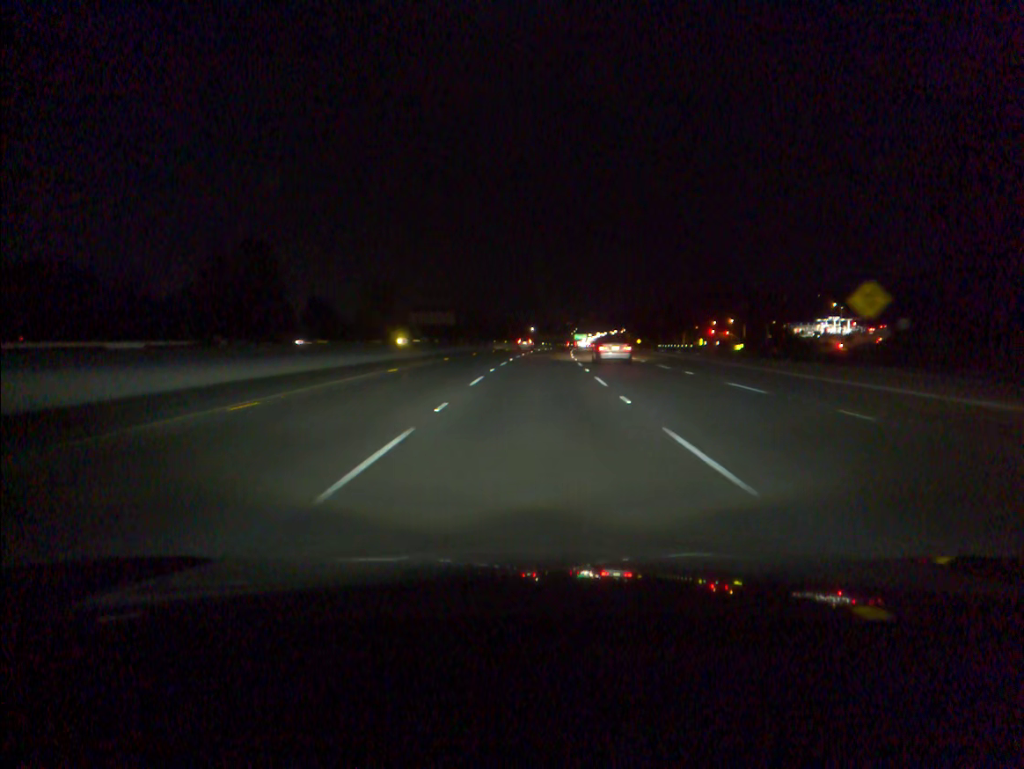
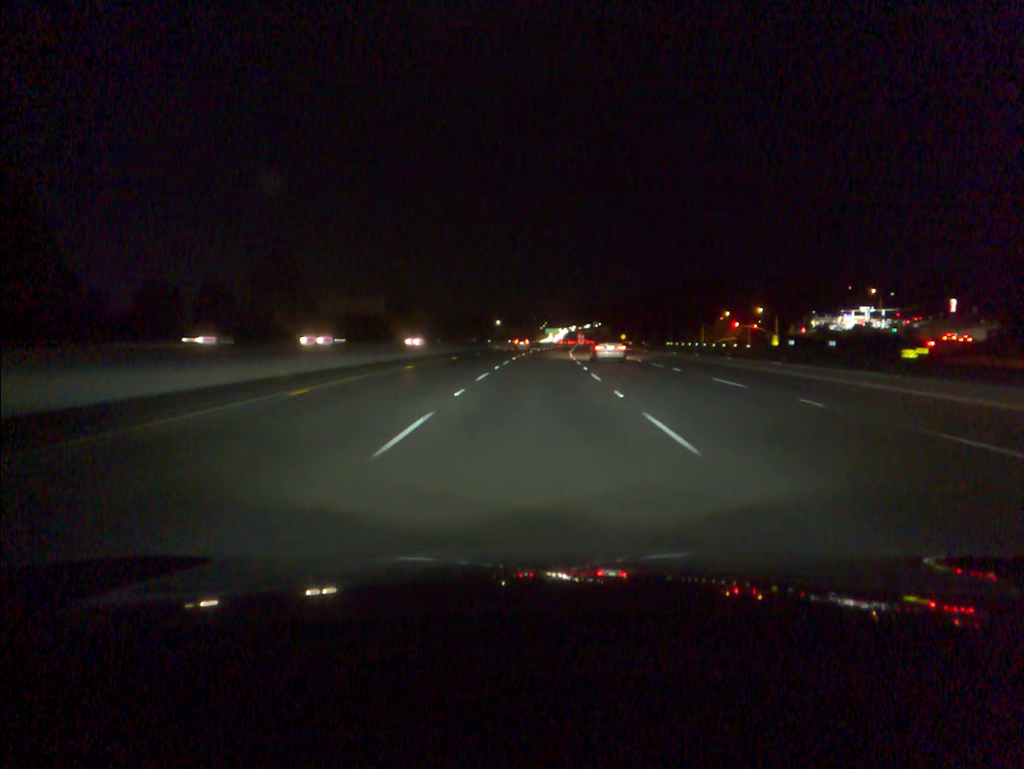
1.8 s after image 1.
(+1.1, +54.9) m; +2°
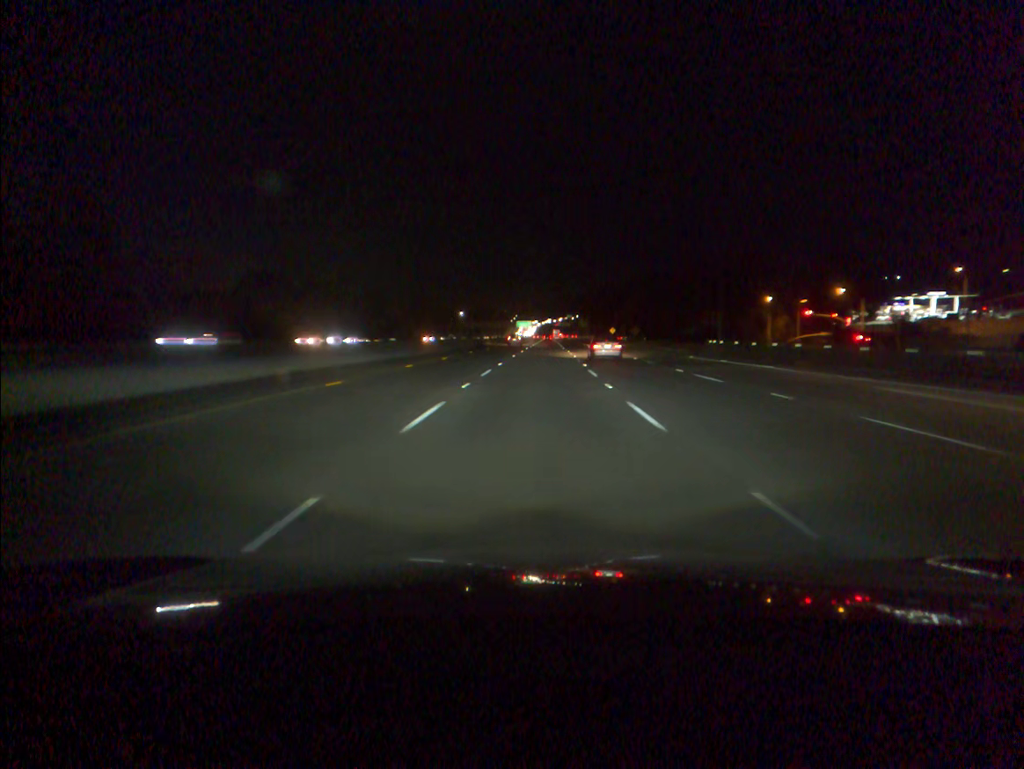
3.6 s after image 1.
(+1.1, +54.9) m; +2°
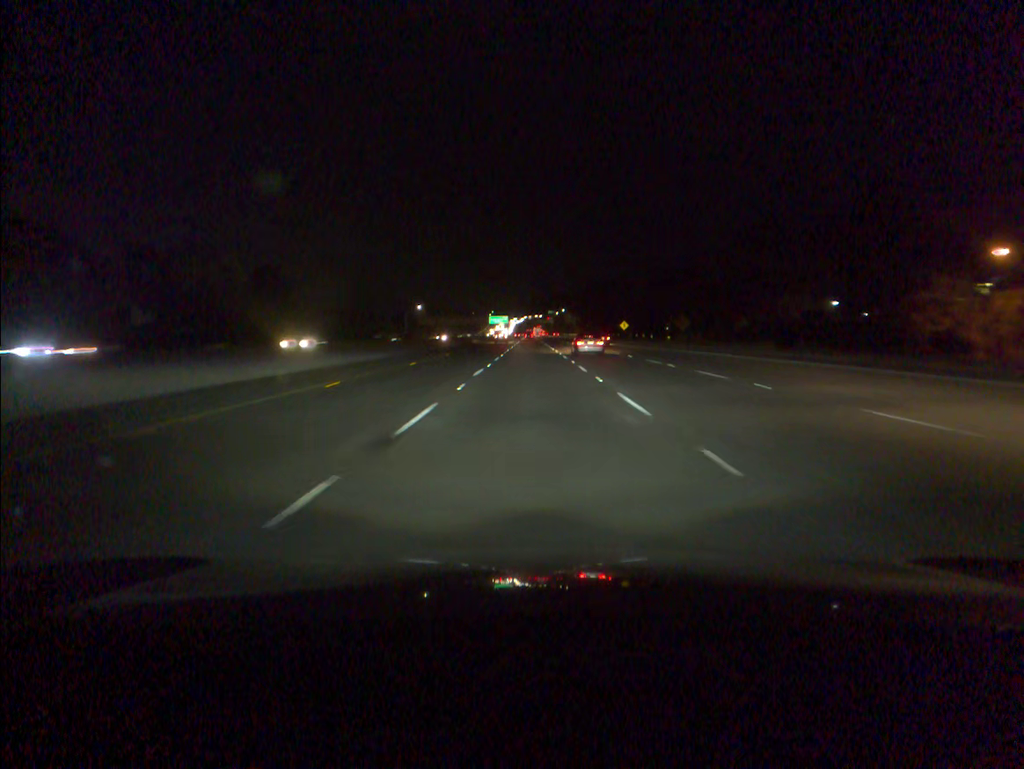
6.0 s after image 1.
(+1.4, +73.1) m; +2°
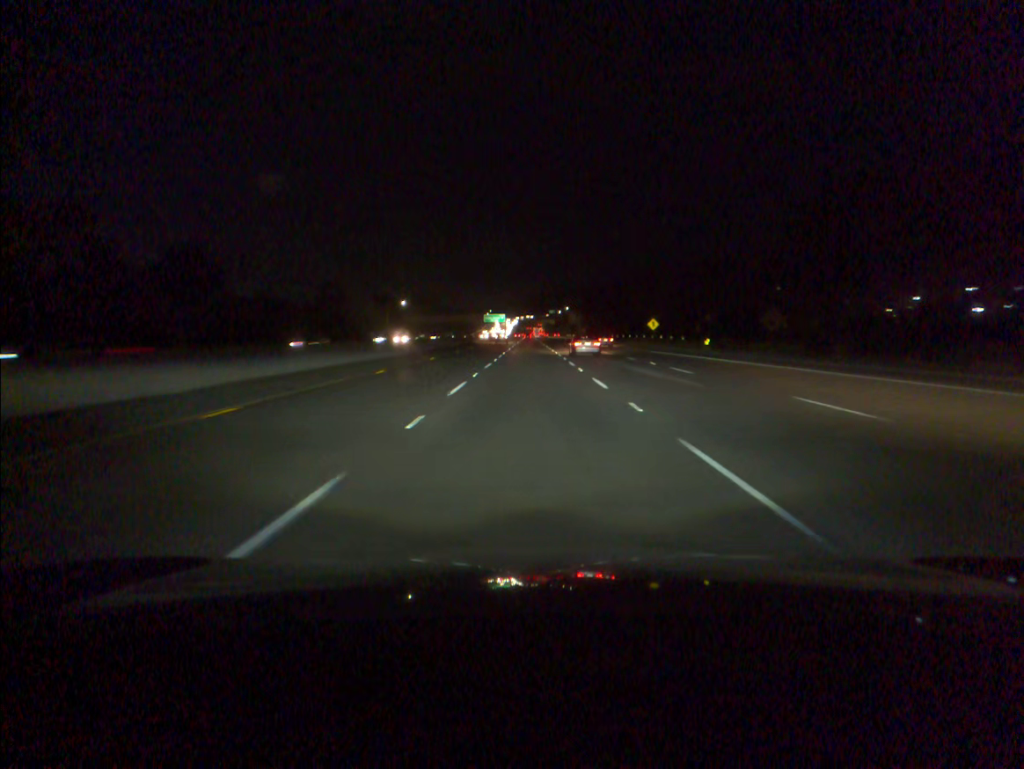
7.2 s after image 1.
(0.0, +36.5) m; 0°
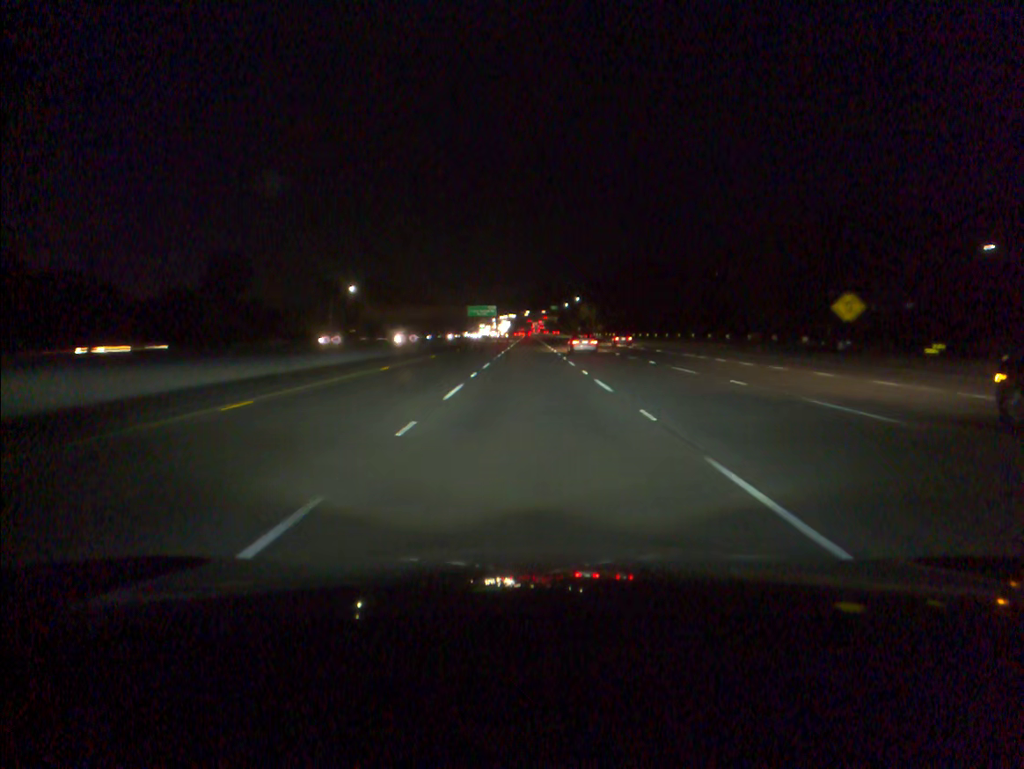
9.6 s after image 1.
(-0.1, +72.4) m; 0°
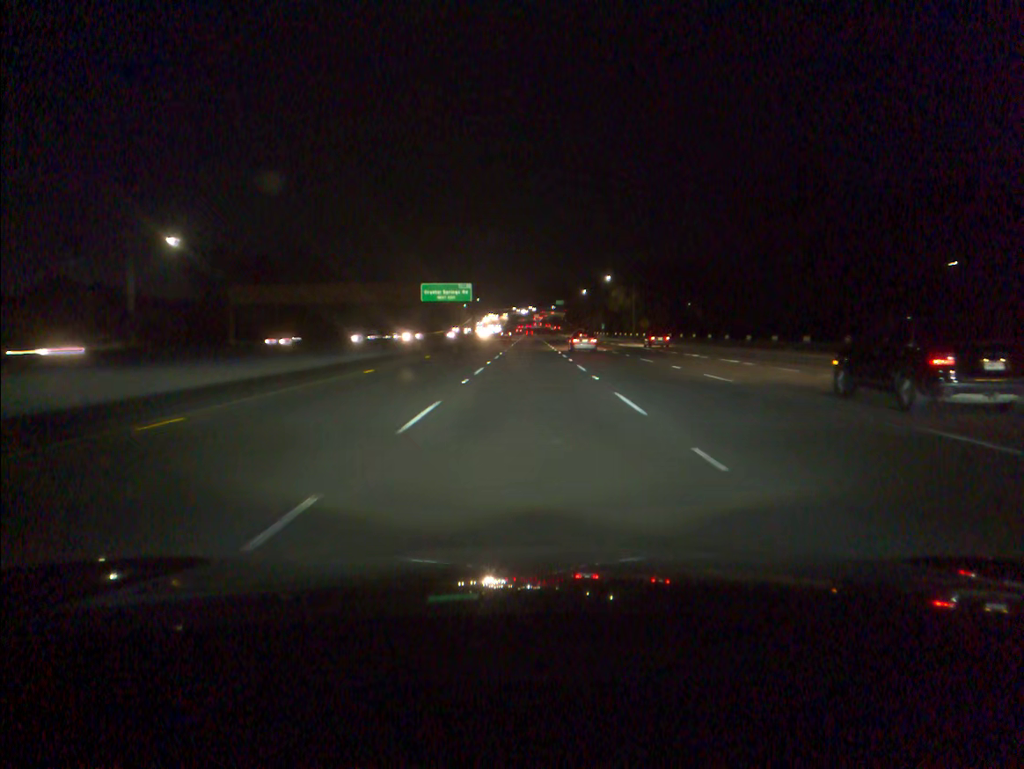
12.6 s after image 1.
(-0.2, +90.5) m; 0°
